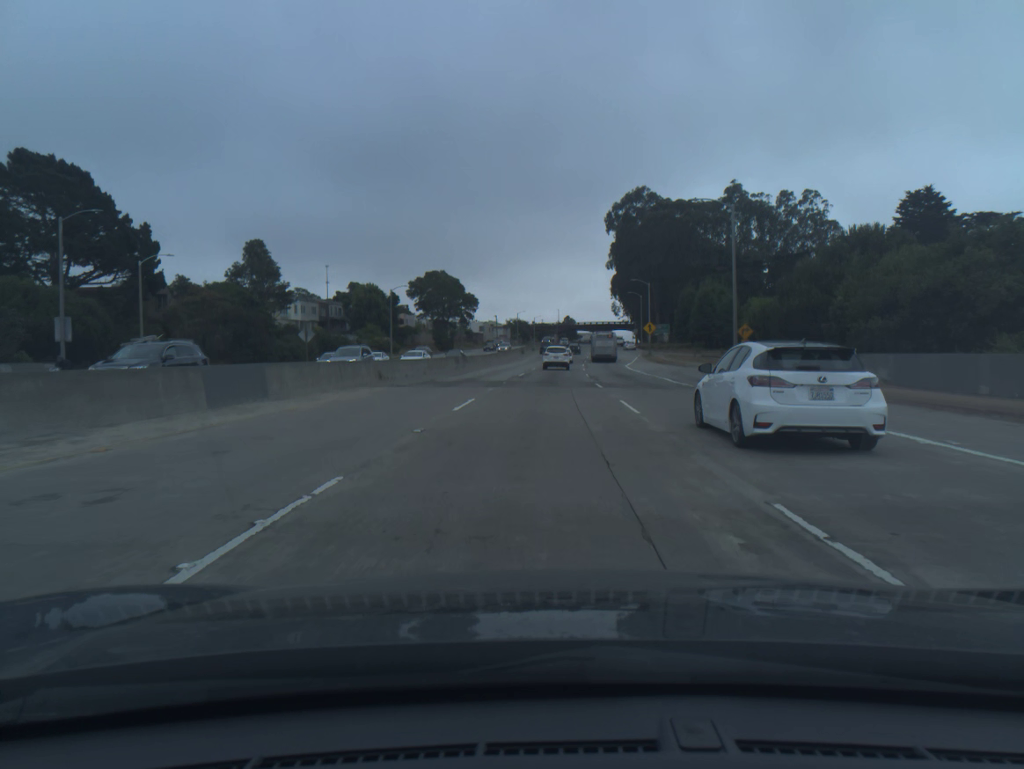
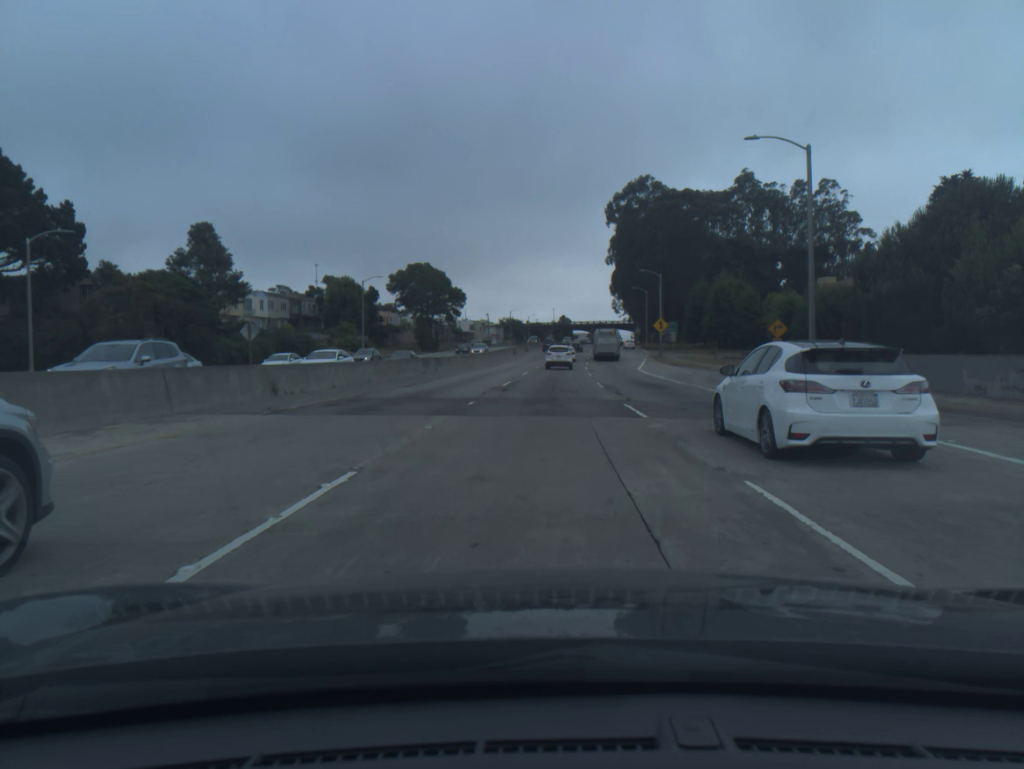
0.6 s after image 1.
(0.0, +12.8) m; 0°
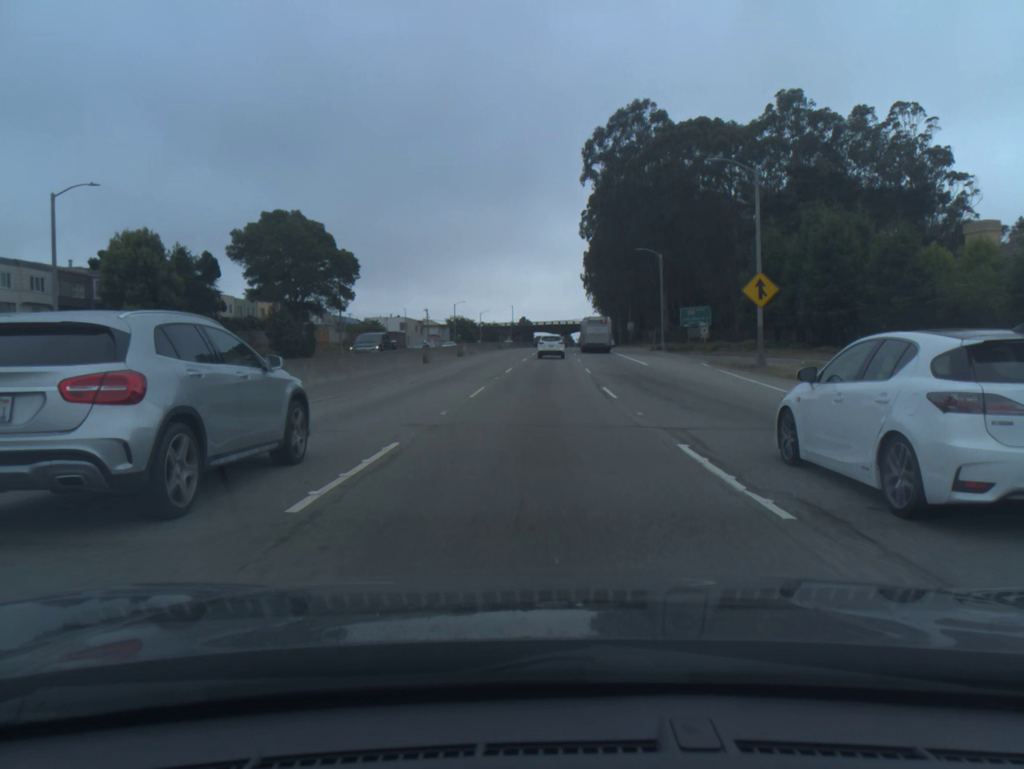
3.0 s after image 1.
(+1.1, +51.4) m; +3°
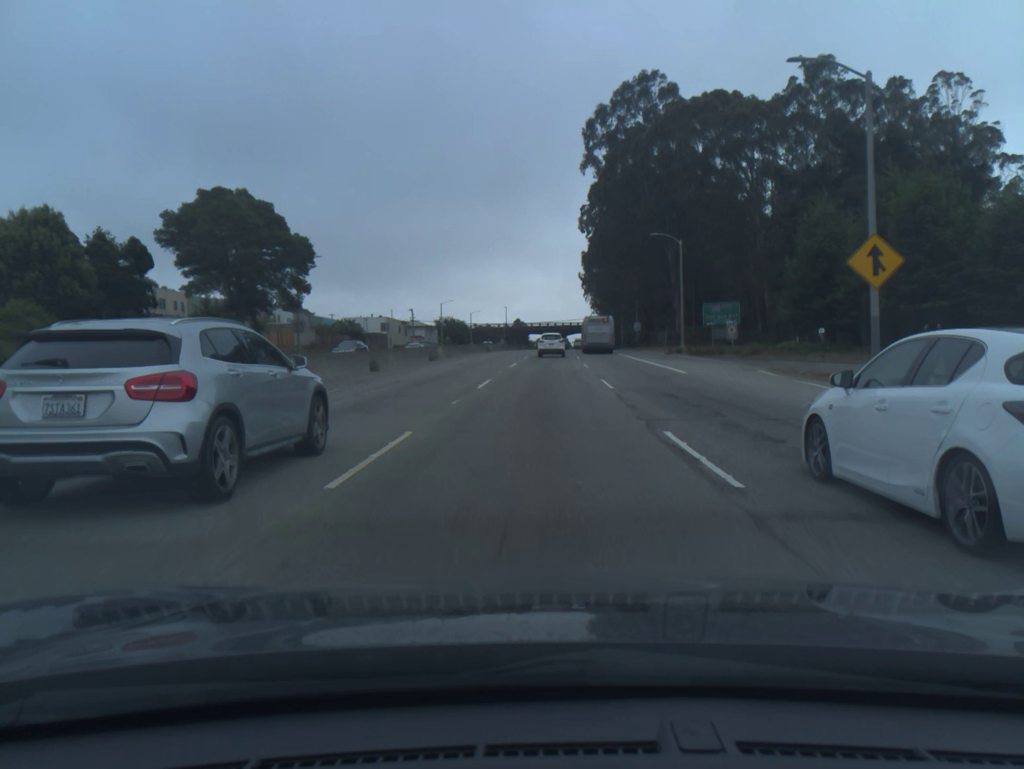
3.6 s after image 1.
(+0.1, +12.9) m; 0°
